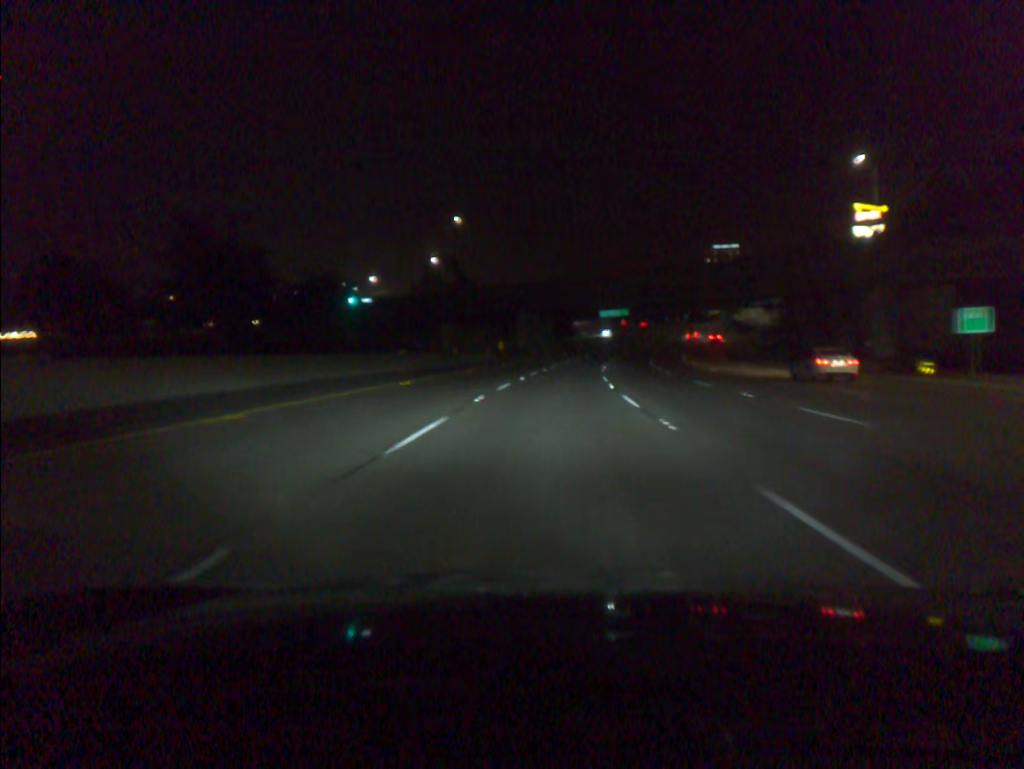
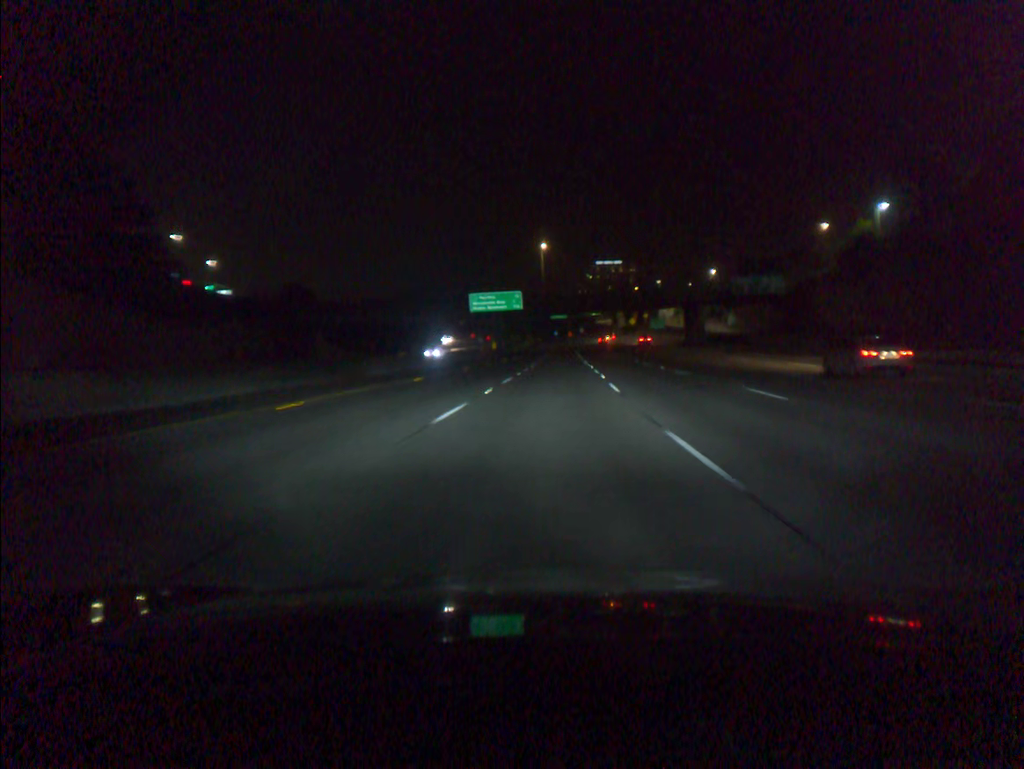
(+8.1, +97.7) m; +9°
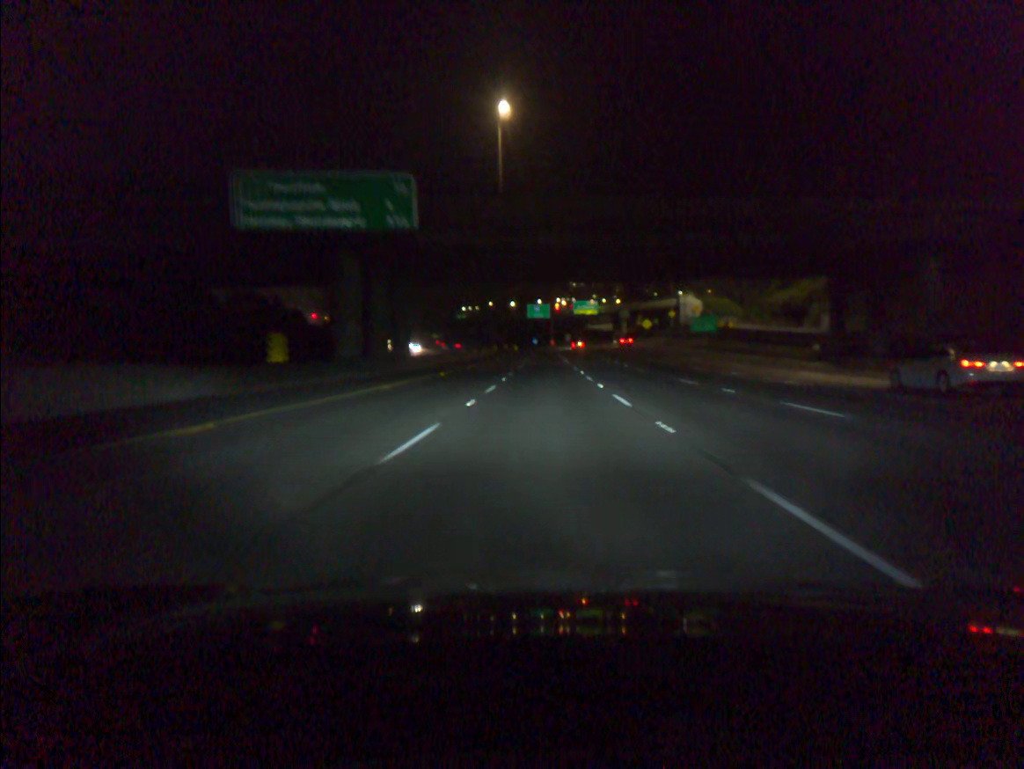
(+2.1, +77.3) m; +2°
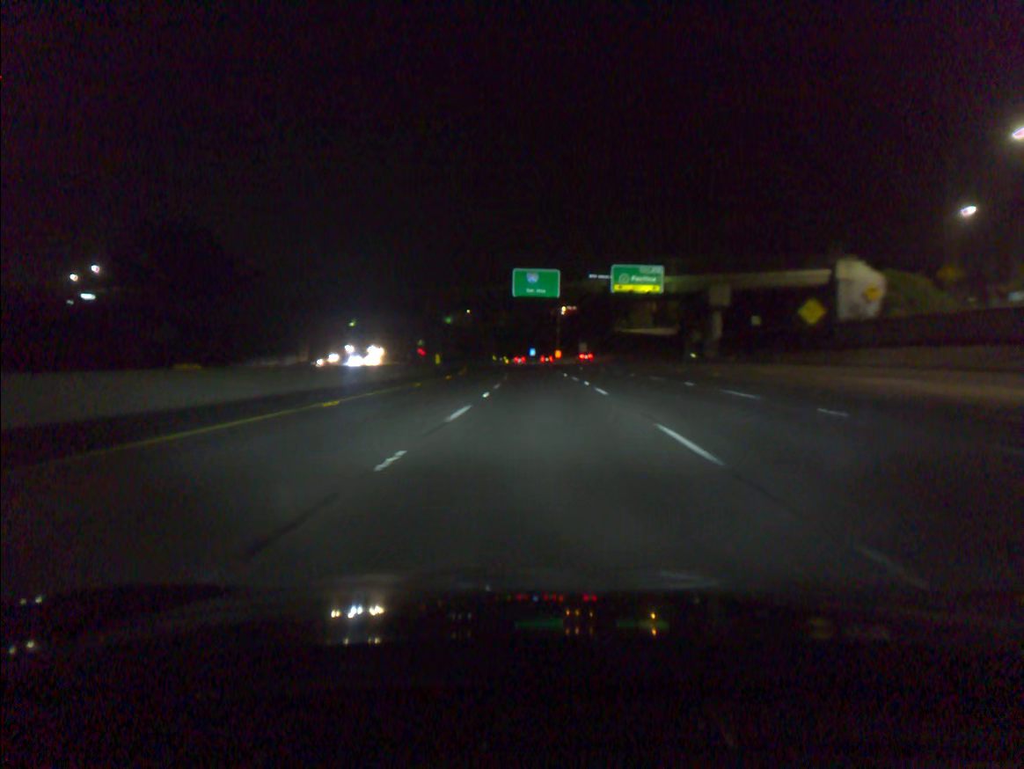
(+0.4, +96.5) m; 0°
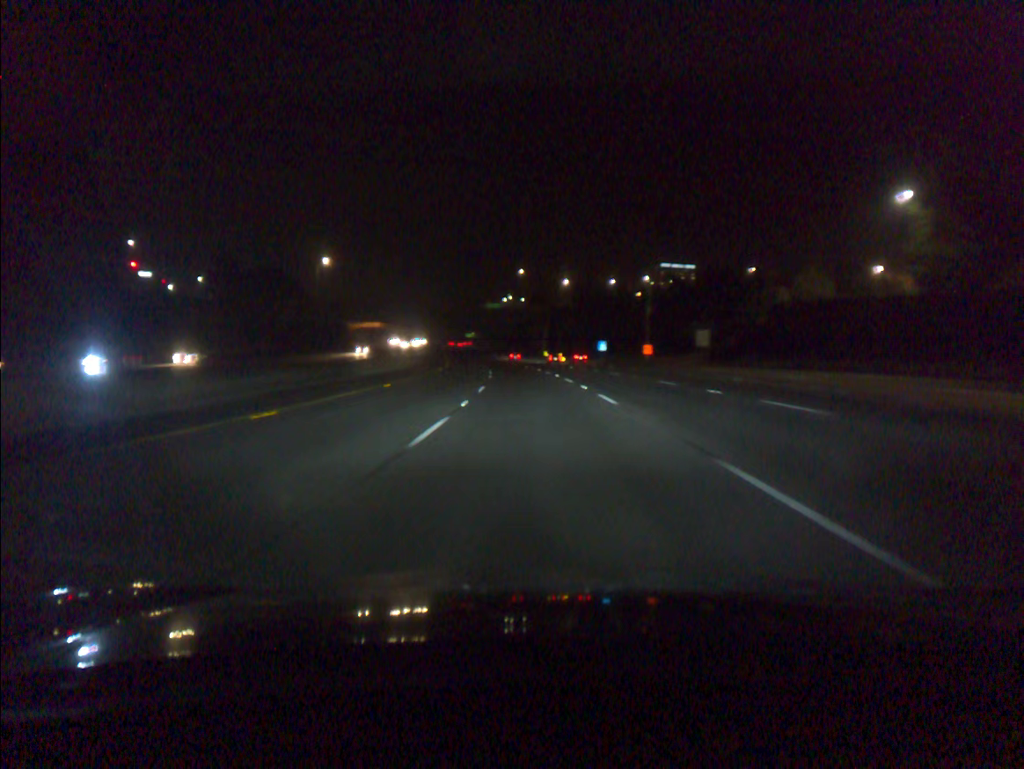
(-2.1, +77.4) m; -4°
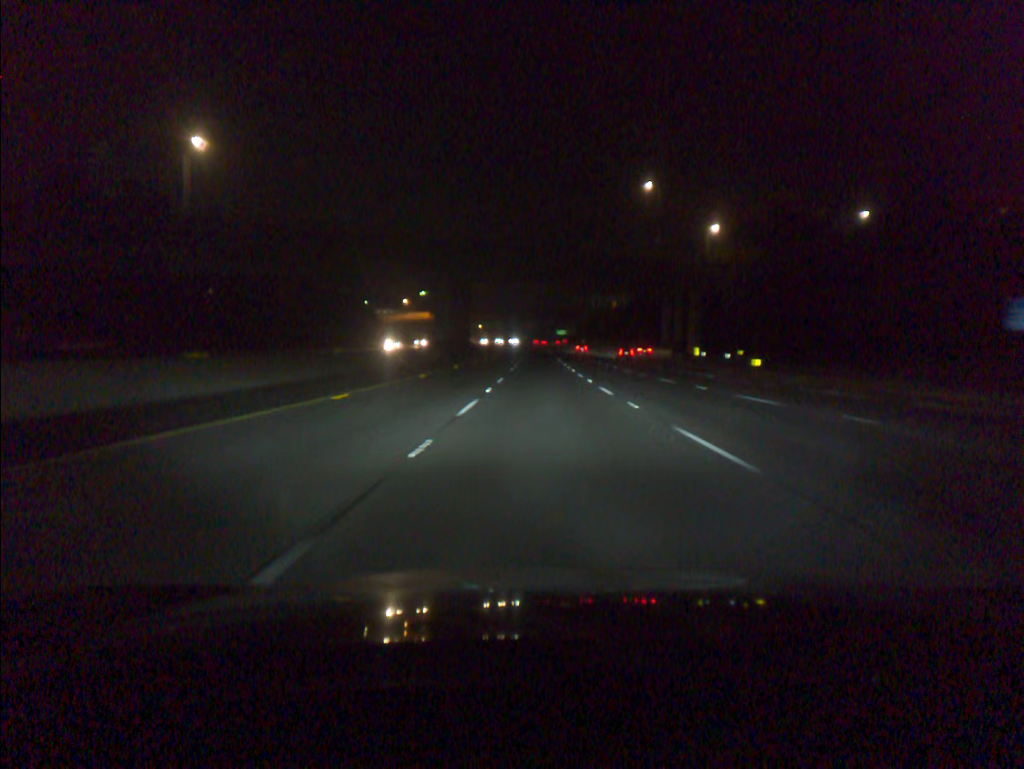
(-6.5, +97.4) m; -7°
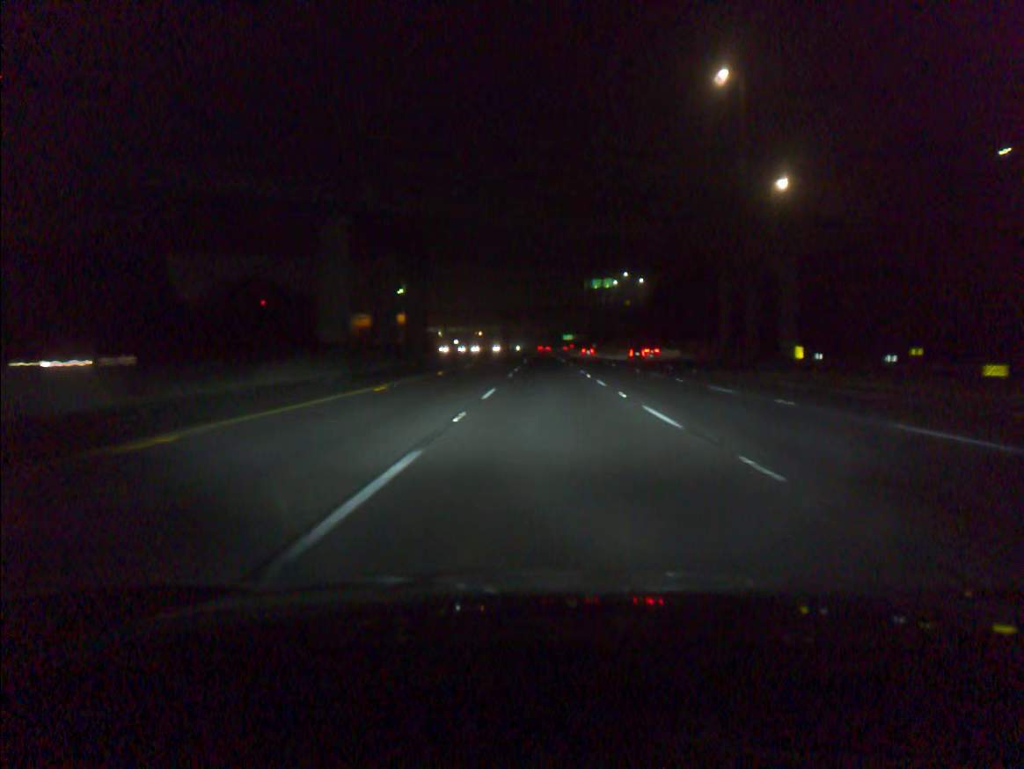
(-0.2, +39.2) m; 0°
